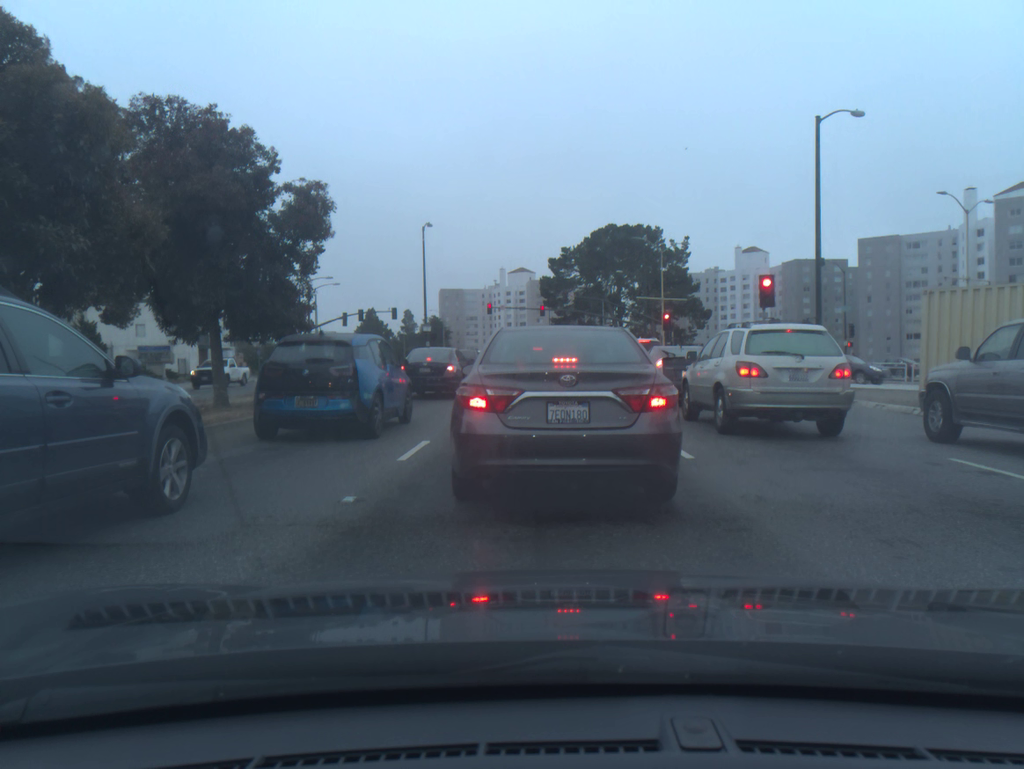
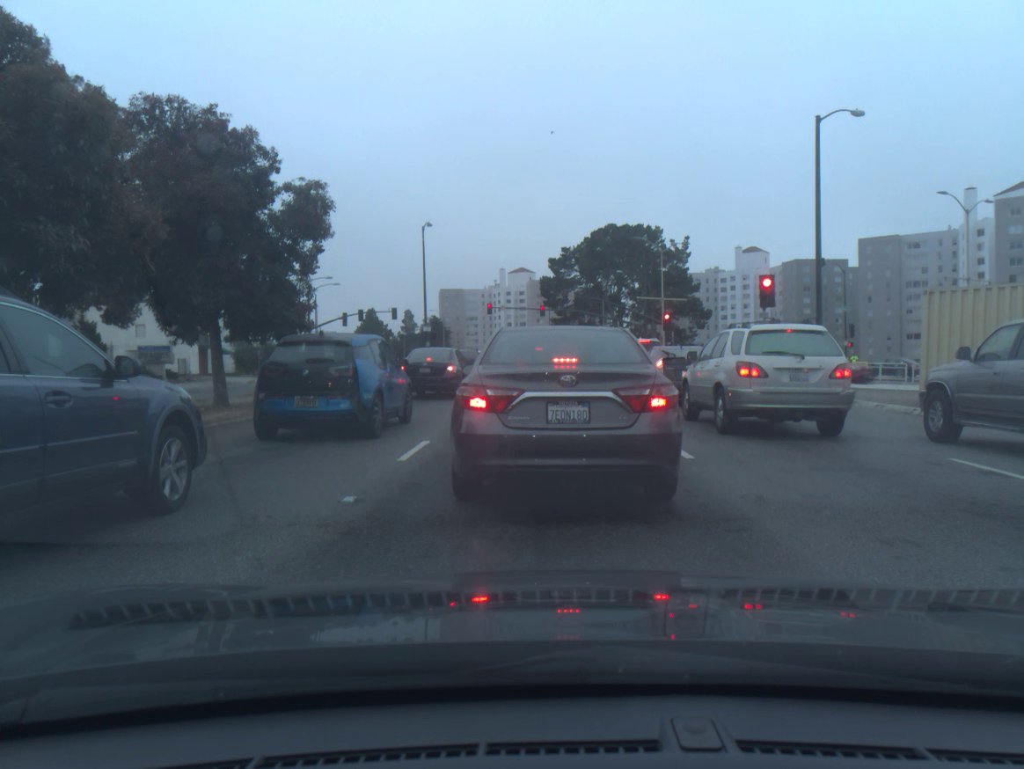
(0.0, 0.0) m; 0°
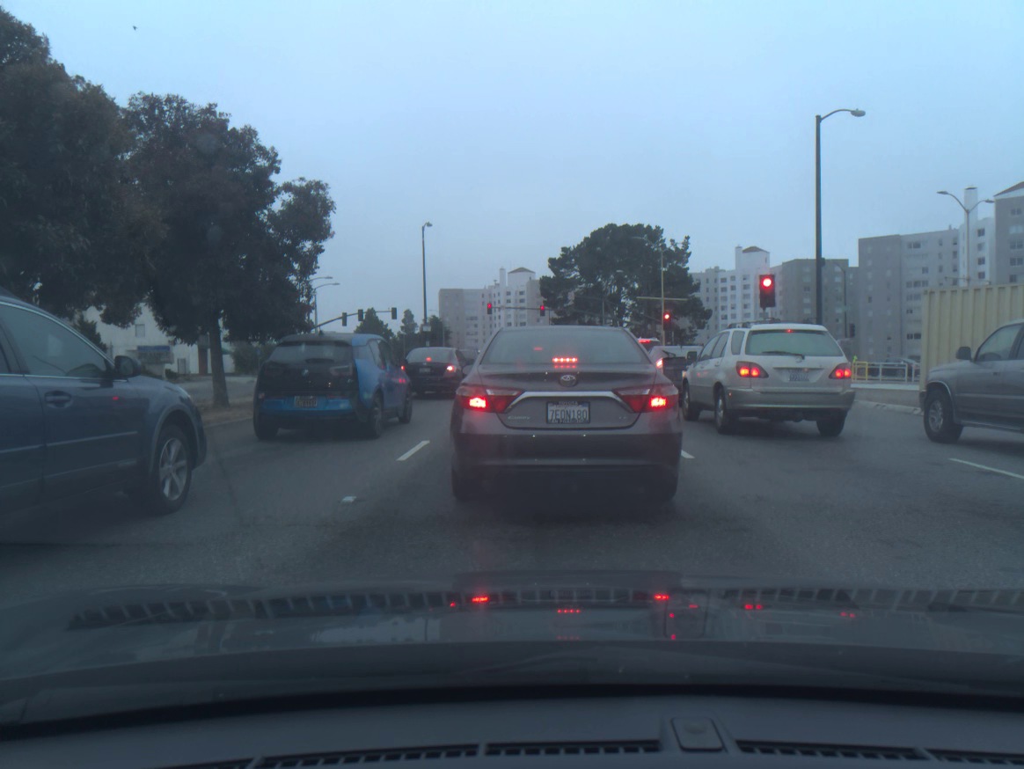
(0.0, 0.0) m; 0°
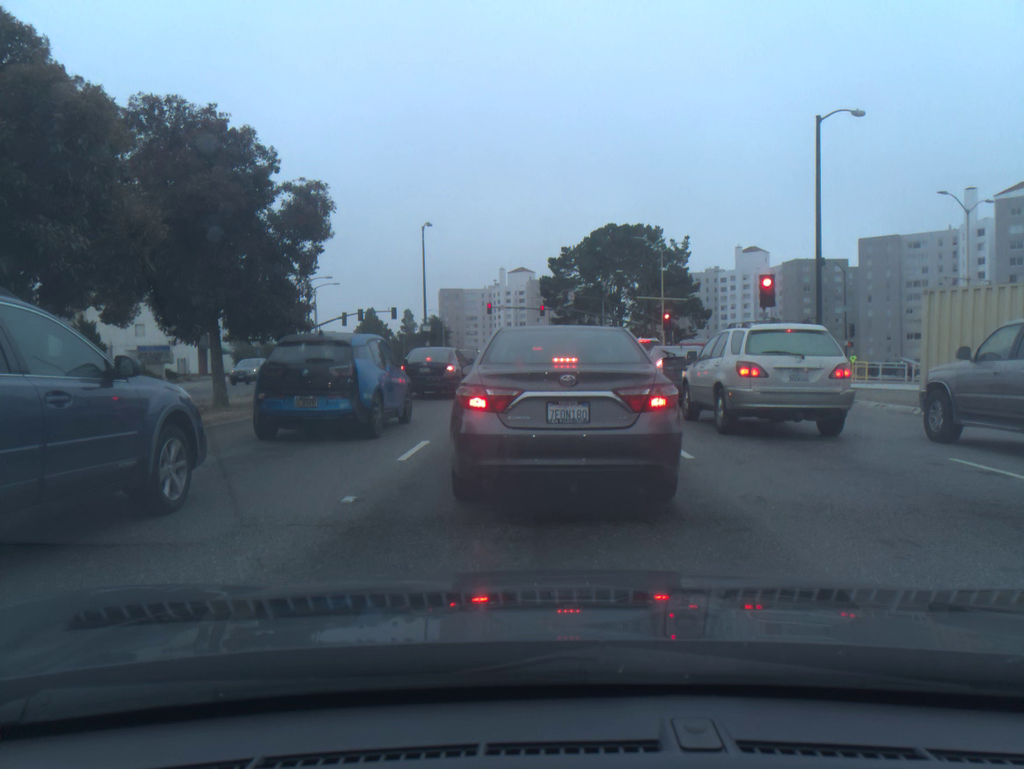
(0.0, 0.0) m; 0°
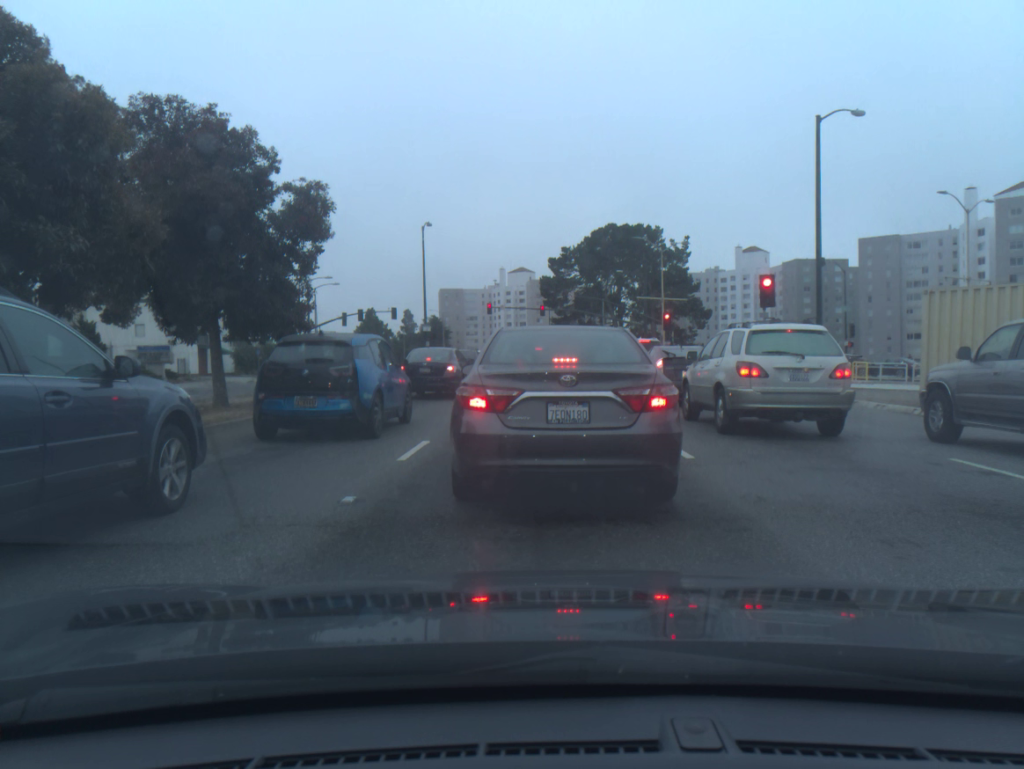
(0.0, 0.0) m; 0°
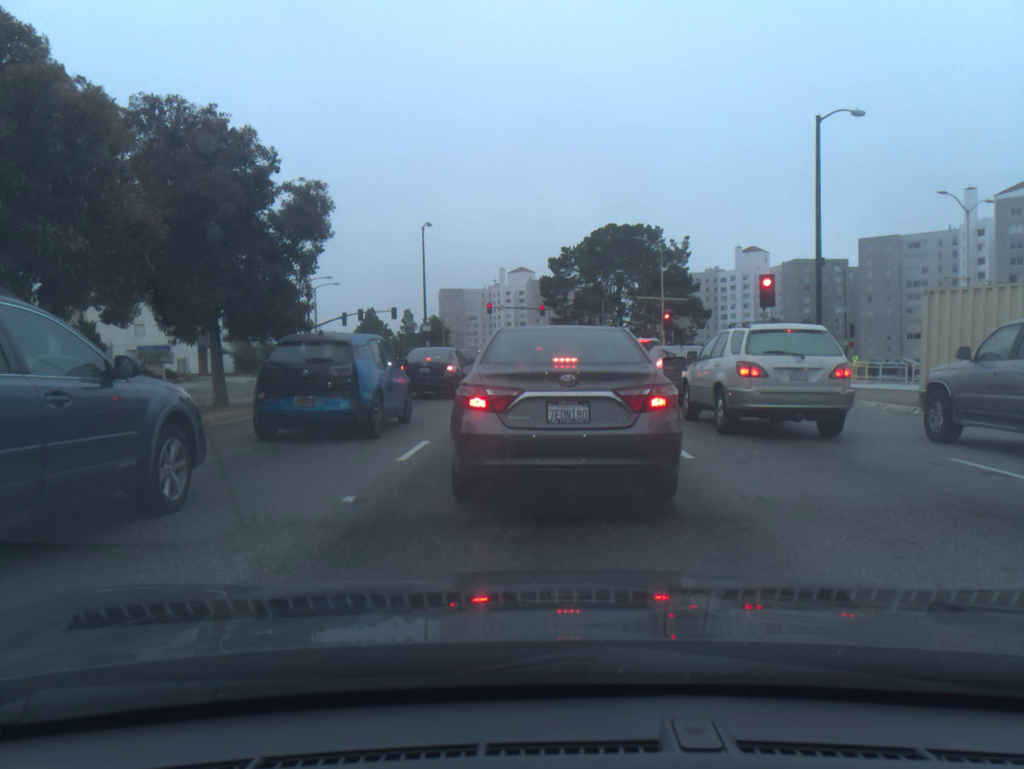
(0.0, 0.0) m; 0°
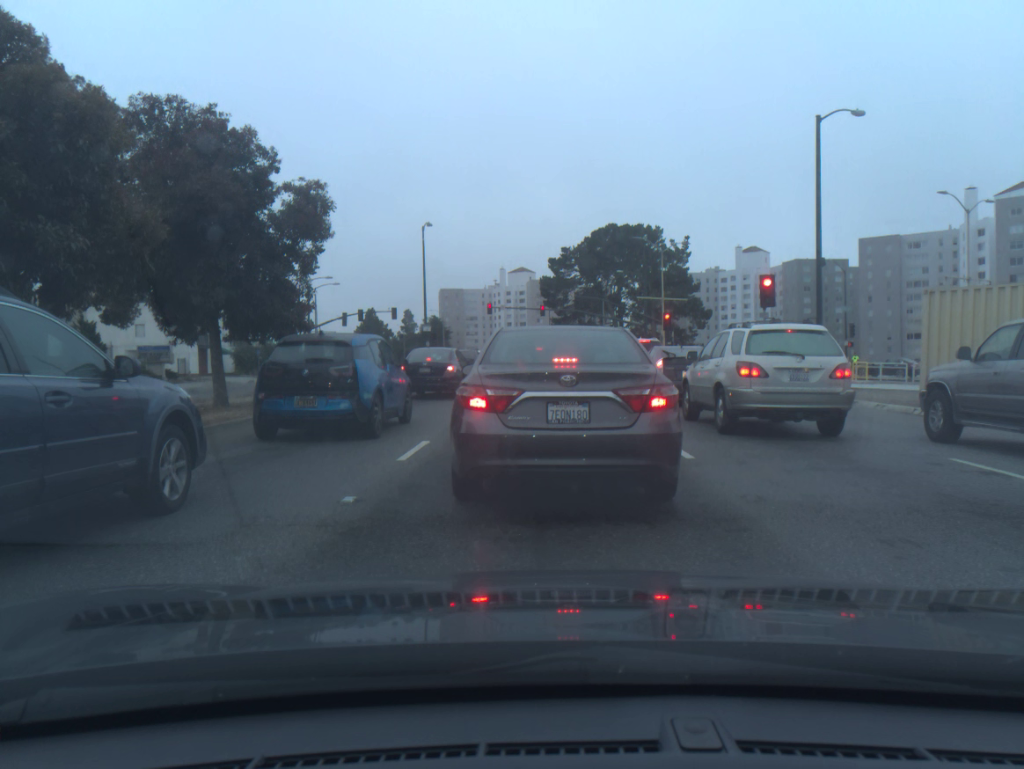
(0.0, 0.0) m; 0°
